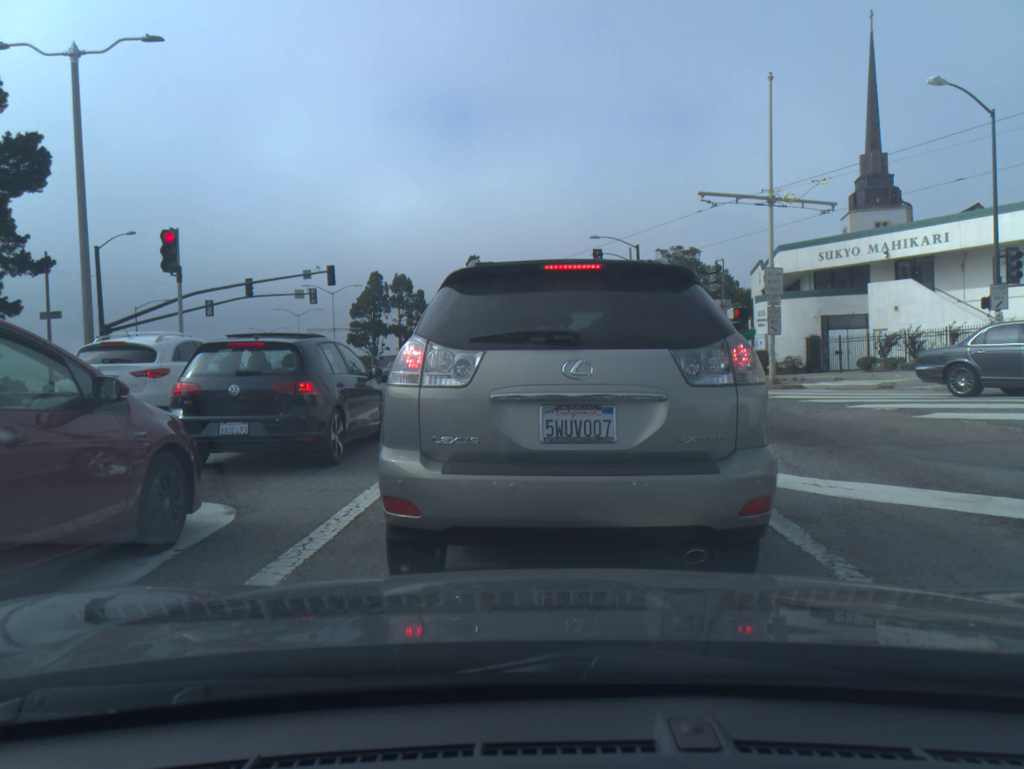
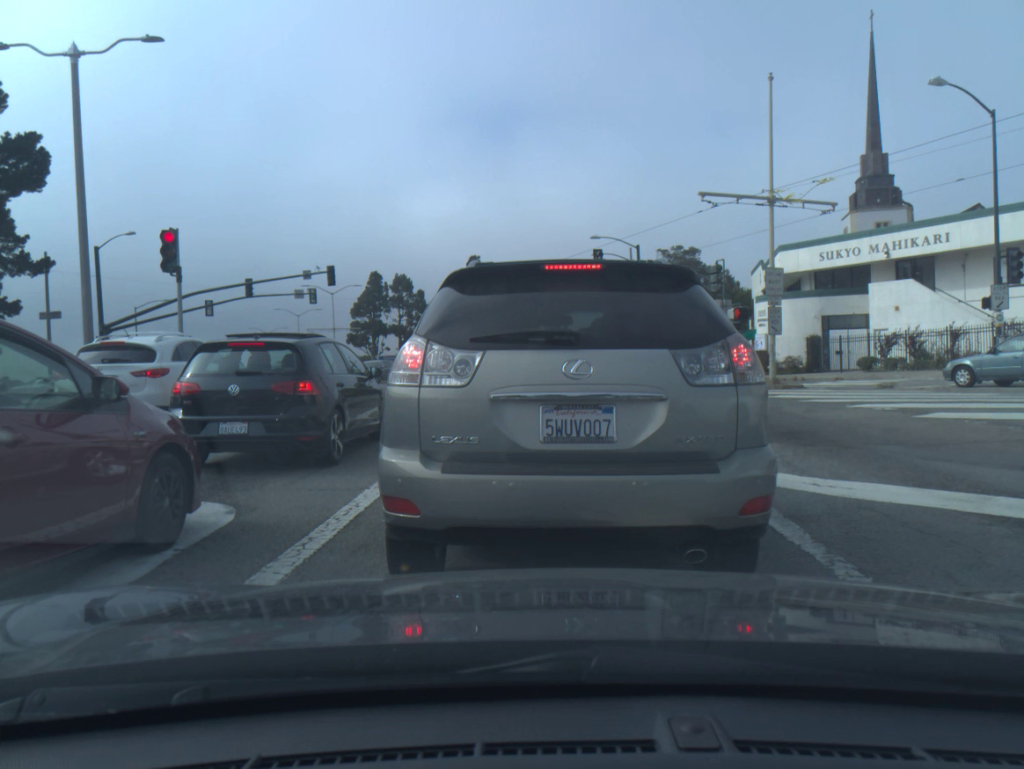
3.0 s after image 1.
(0.0, 0.0) m; 0°
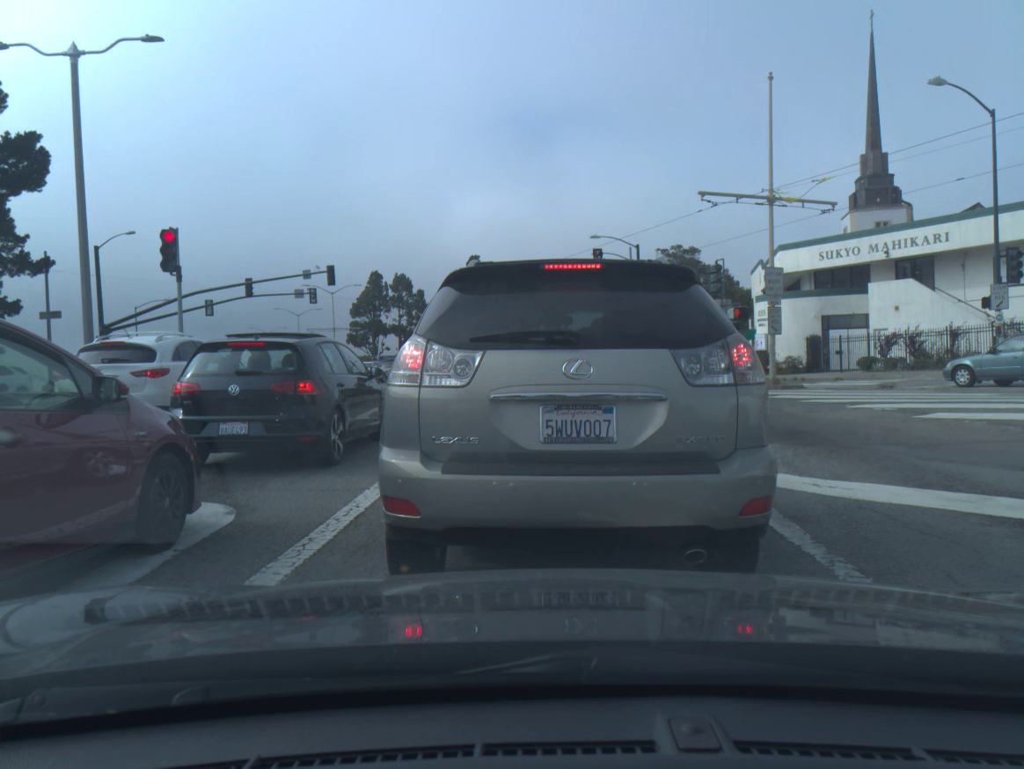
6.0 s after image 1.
(0.0, 0.0) m; 0°
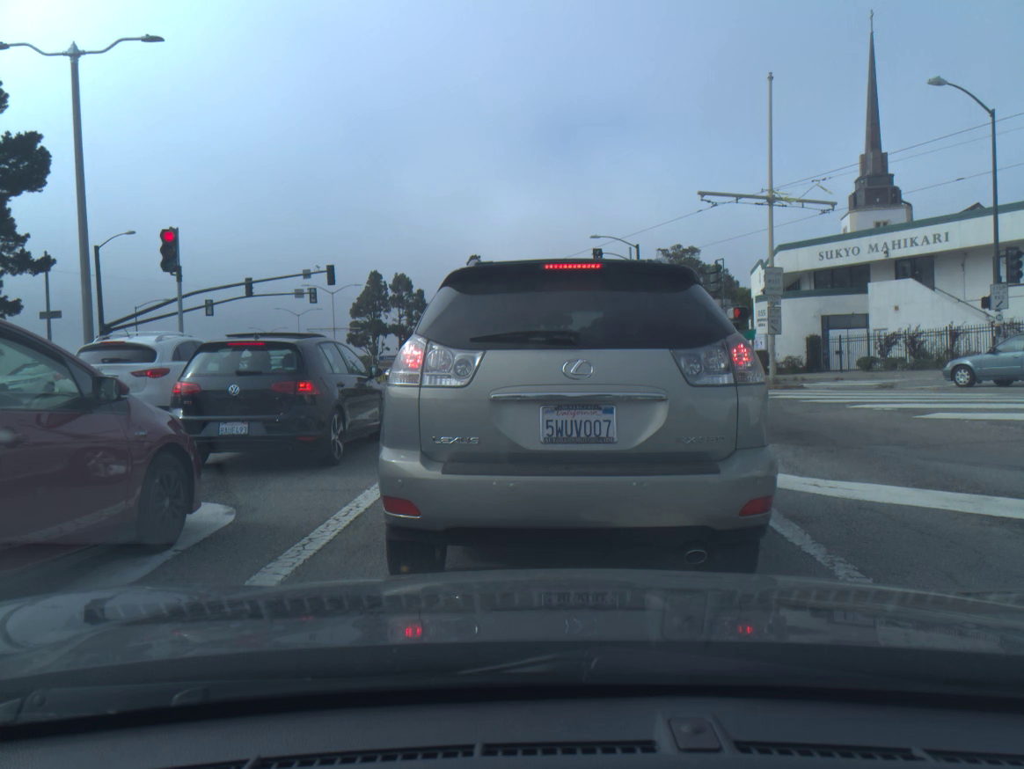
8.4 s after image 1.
(0.0, 0.0) m; 0°
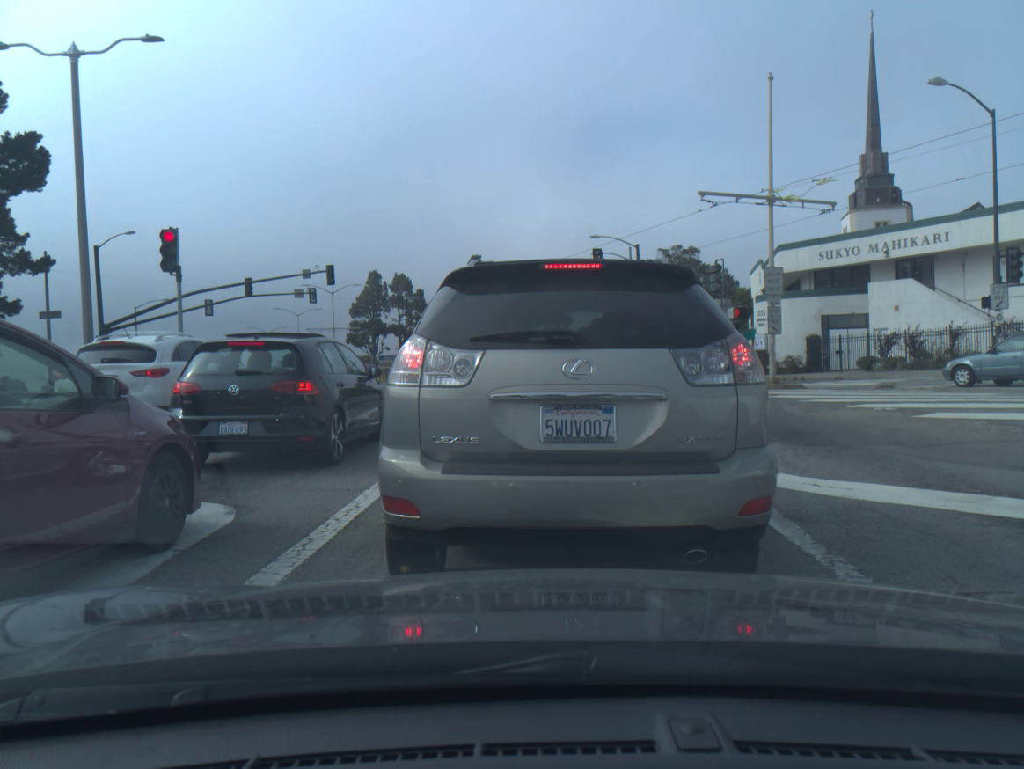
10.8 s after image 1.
(0.0, 0.0) m; 0°
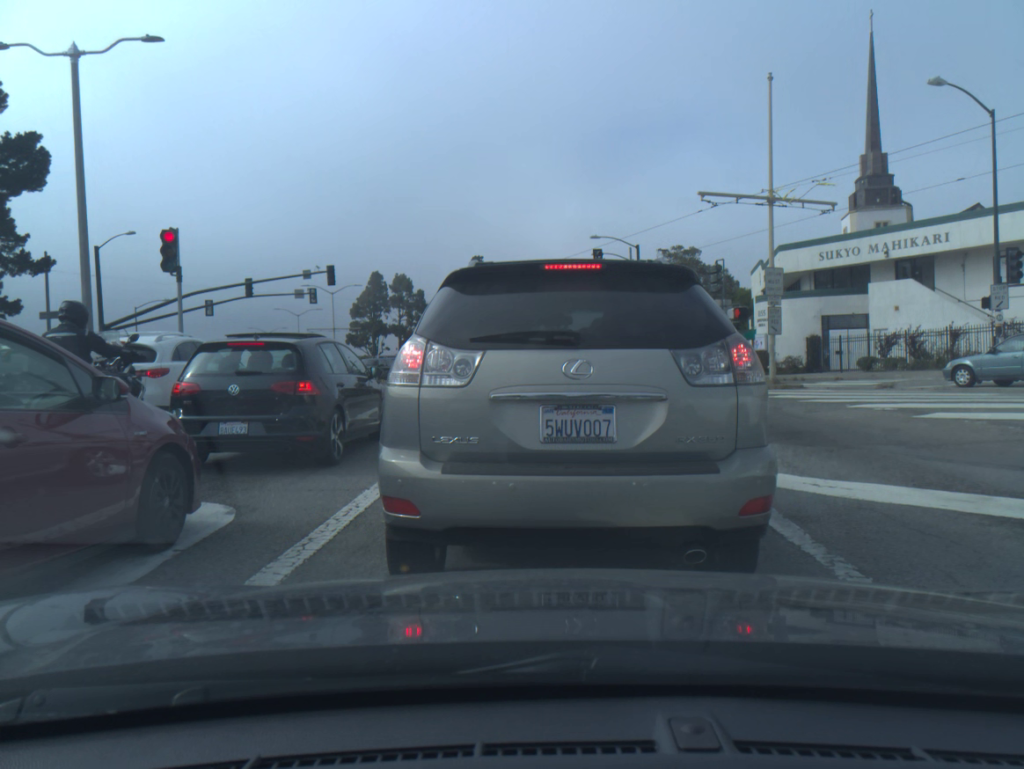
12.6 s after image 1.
(0.0, 0.0) m; 0°
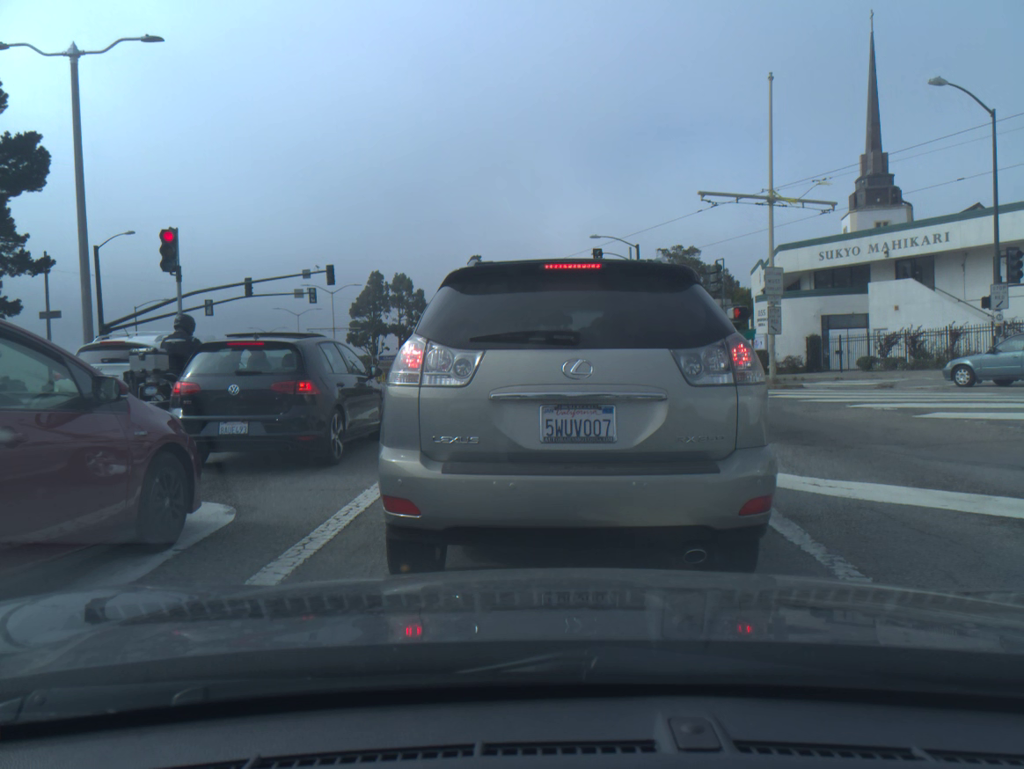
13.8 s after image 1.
(0.0, 0.0) m; 0°
